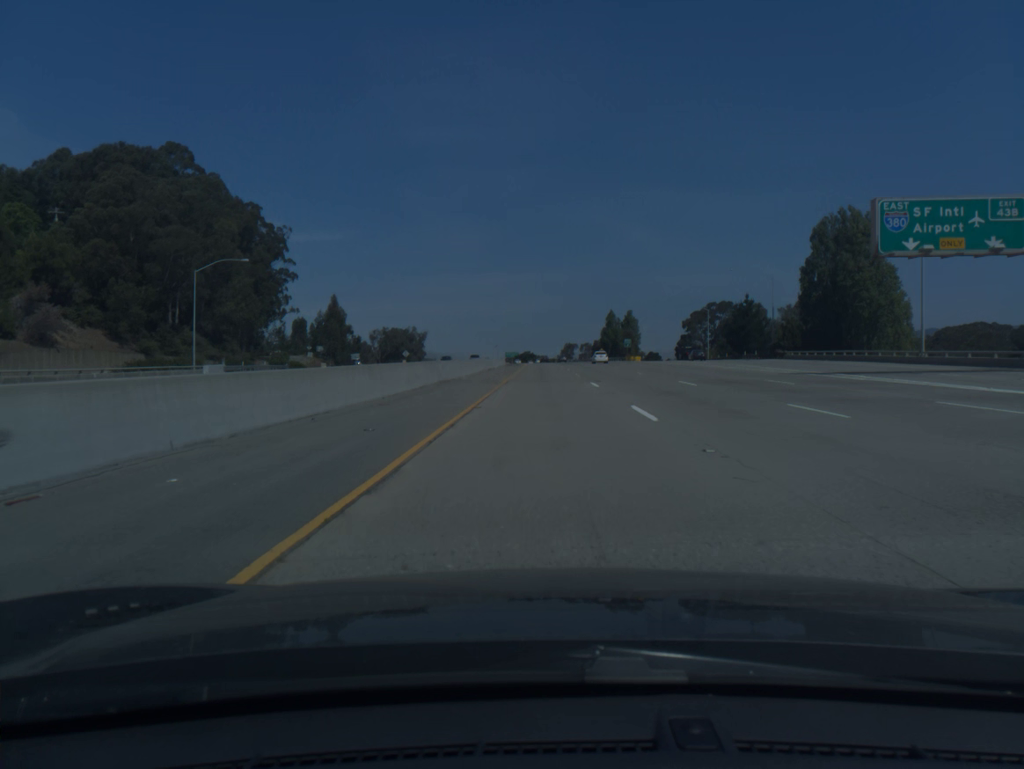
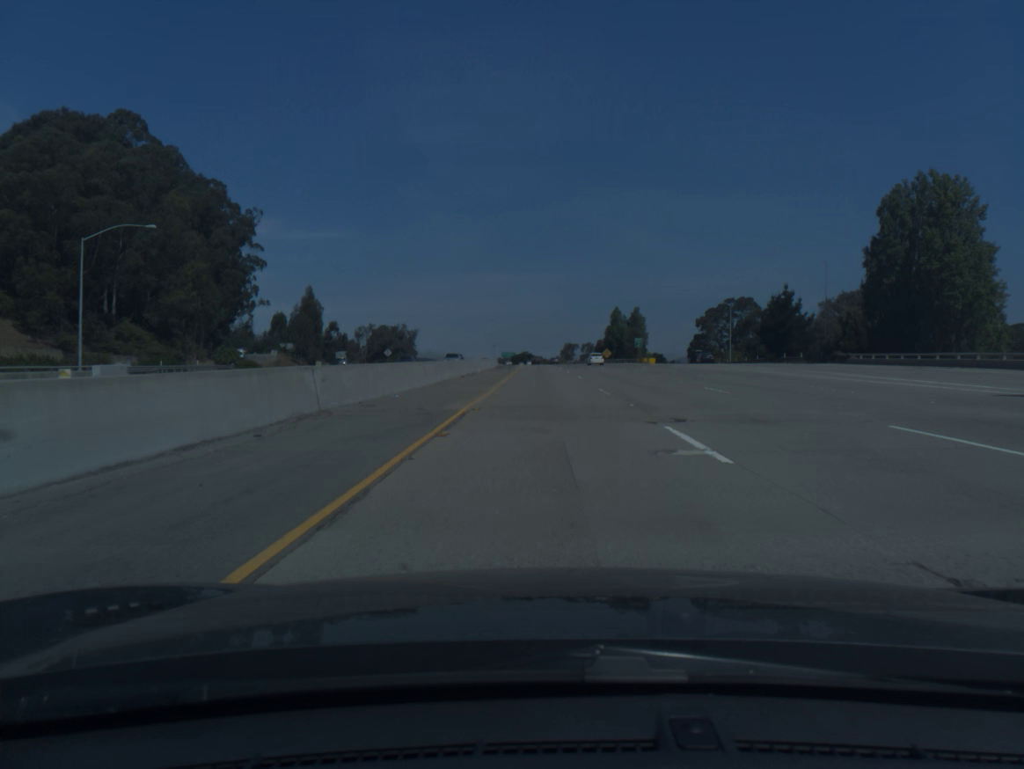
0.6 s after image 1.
(0.0, +20.0) m; 0°
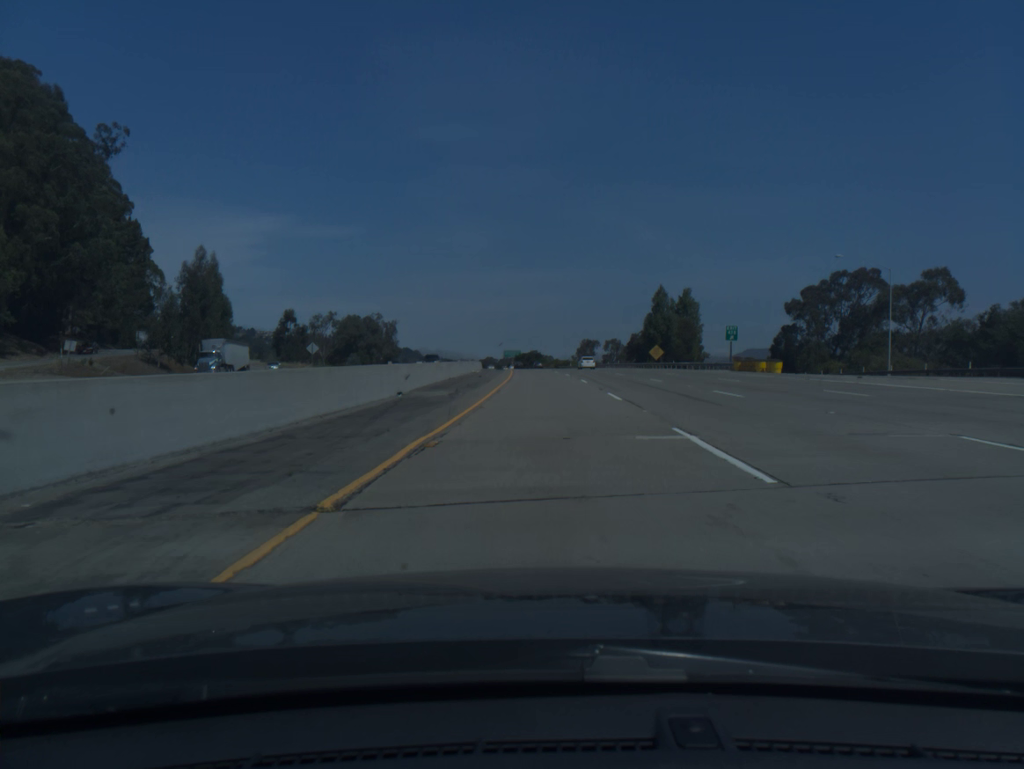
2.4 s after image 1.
(-0.1, +60.0) m; -1°
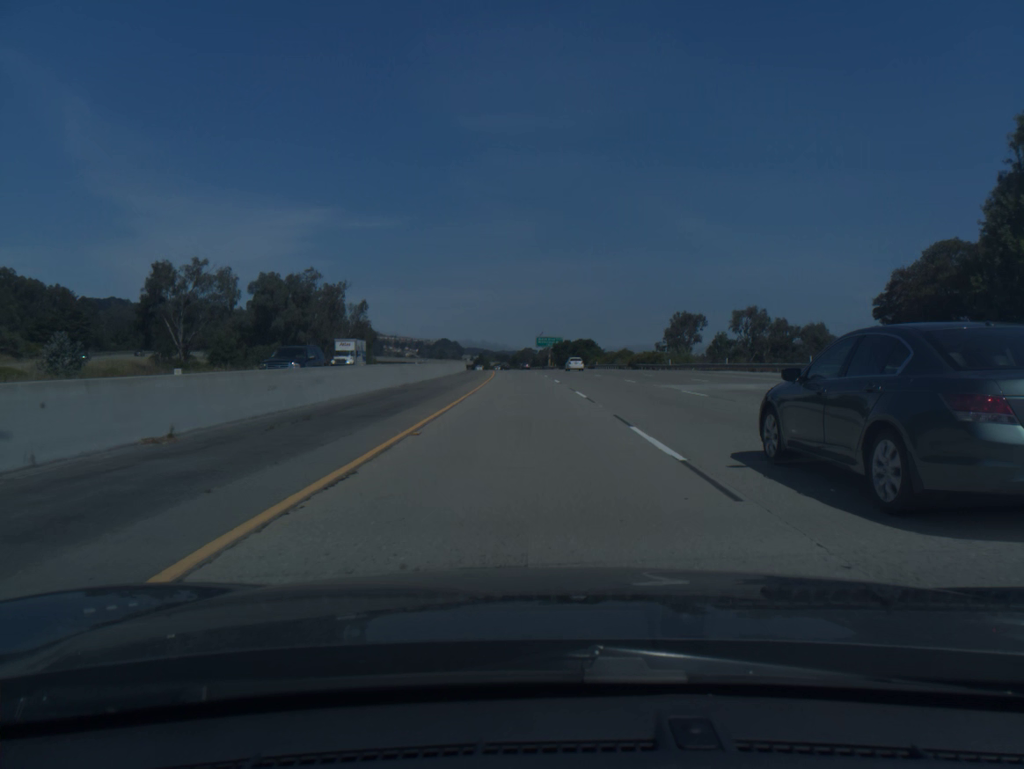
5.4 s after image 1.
(-2.0, +100.1) m; -3°
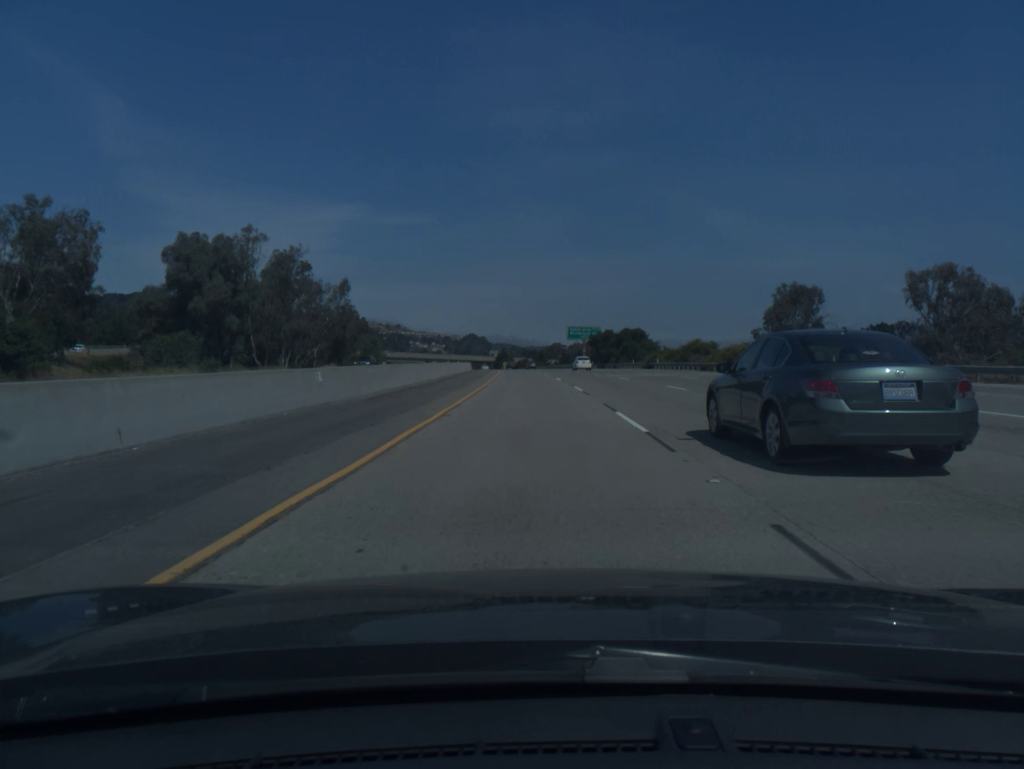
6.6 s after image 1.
(-0.7, +40.2) m; -2°
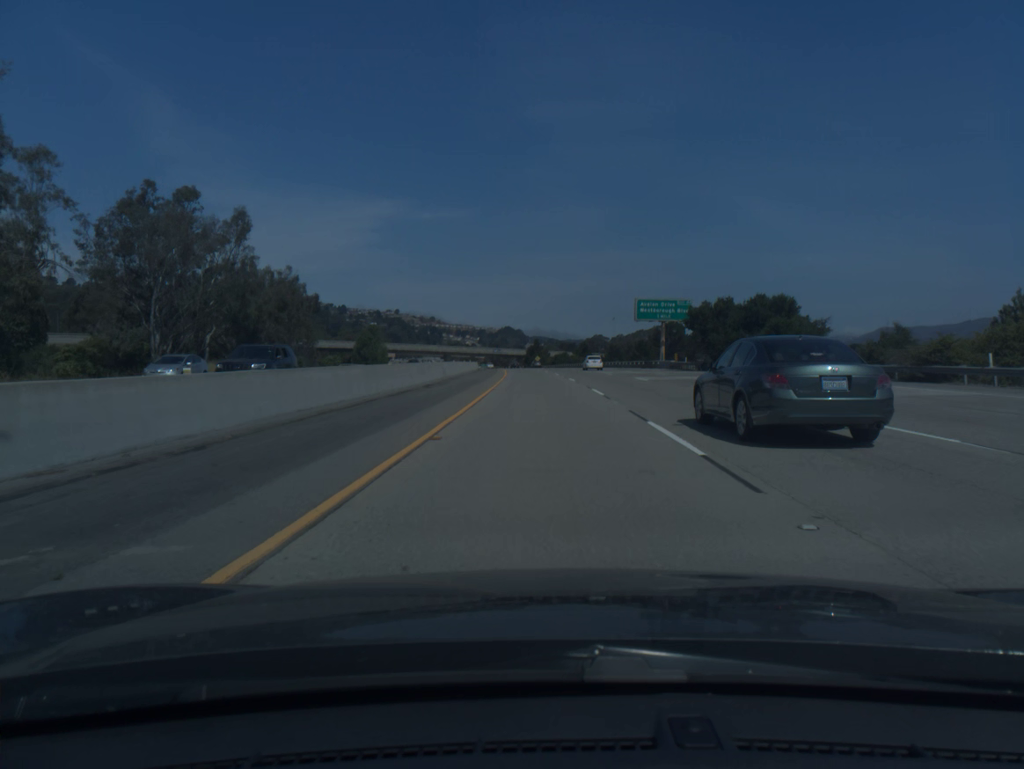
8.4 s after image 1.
(-1.6, +60.4) m; -3°
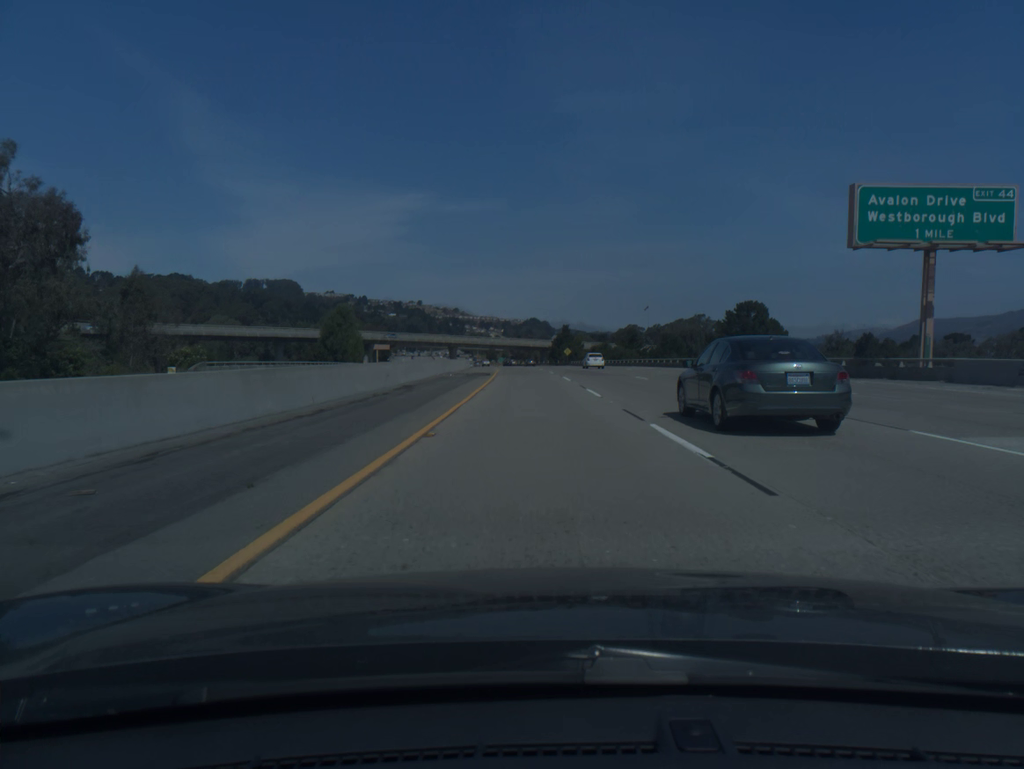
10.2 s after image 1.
(-1.0, +60.6) m; -2°
